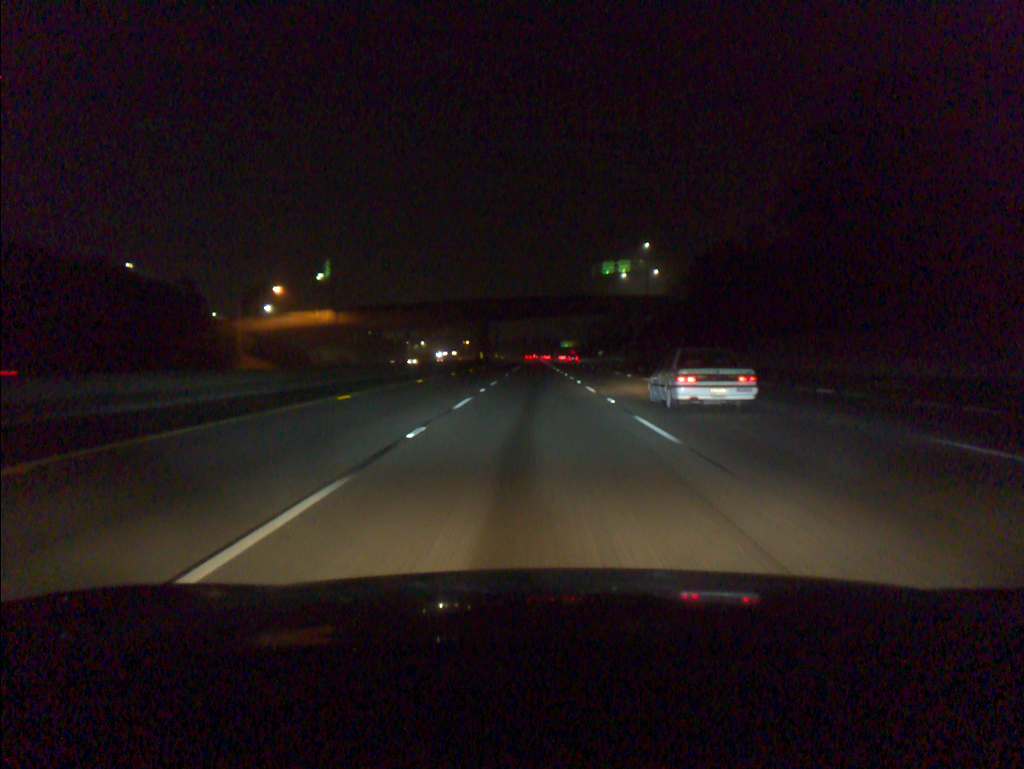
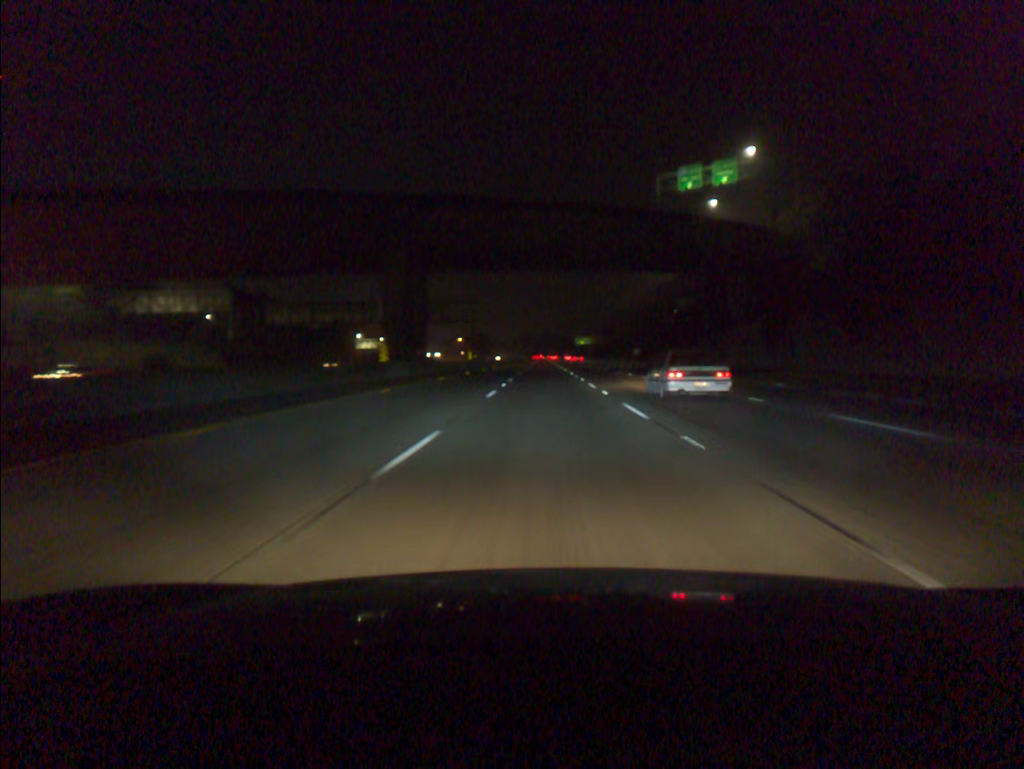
(-0.3, +83.4) m; 0°
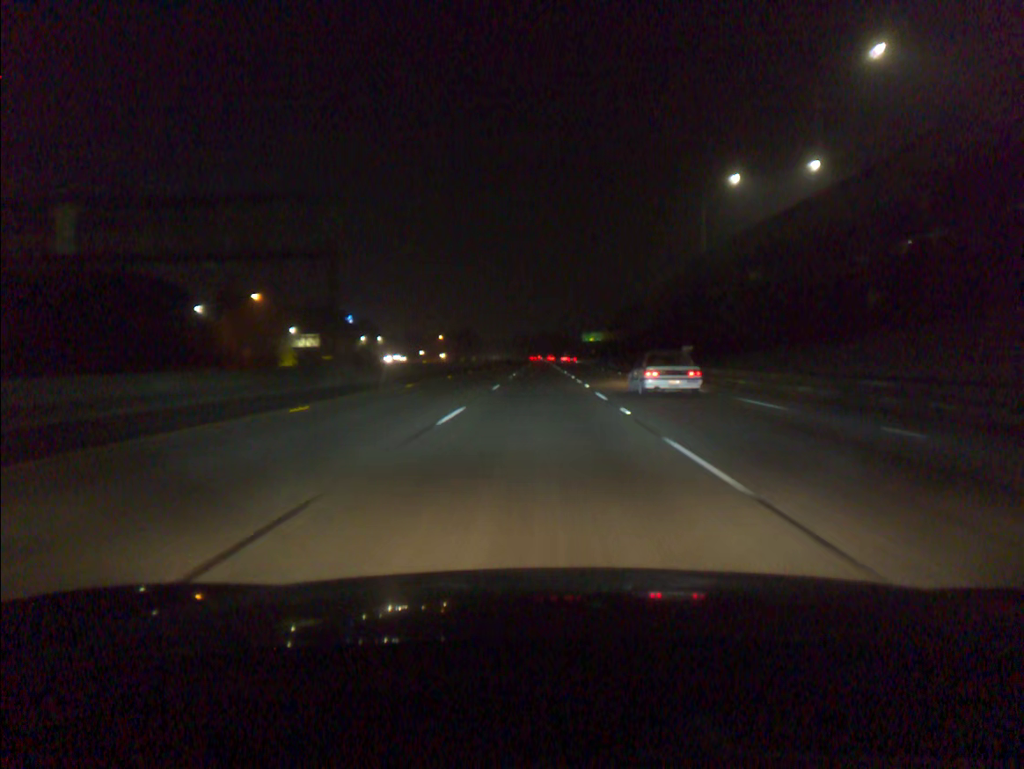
(+0.4, +67.1) m; 0°
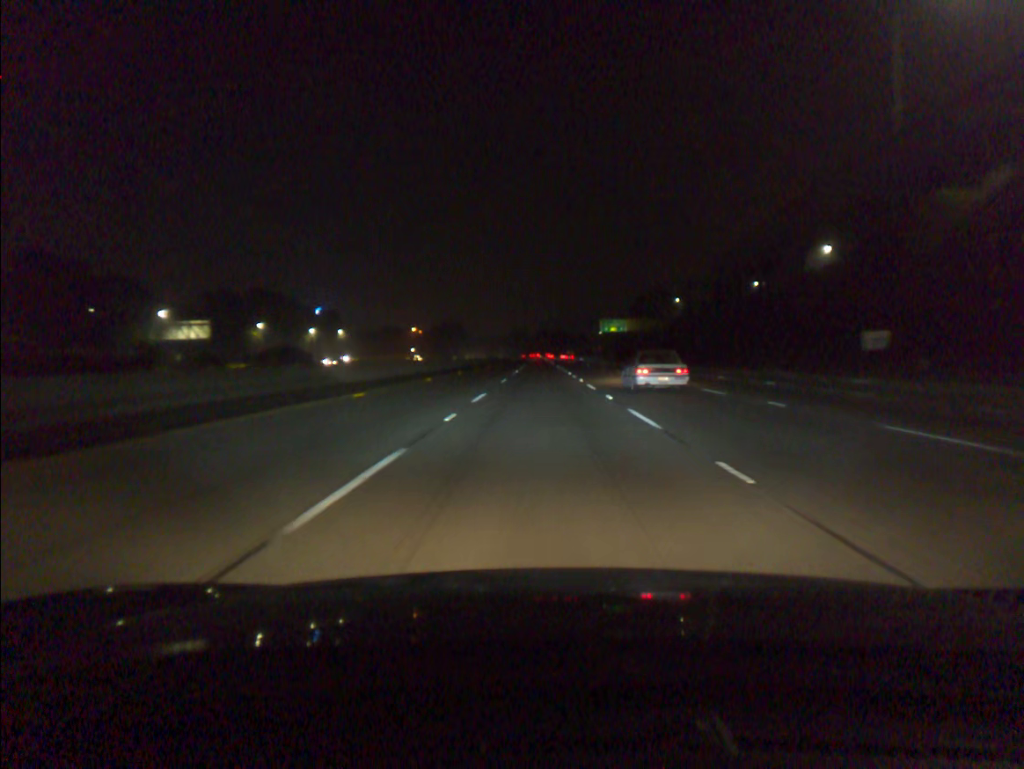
(-0.1, +67.2) m; 0°
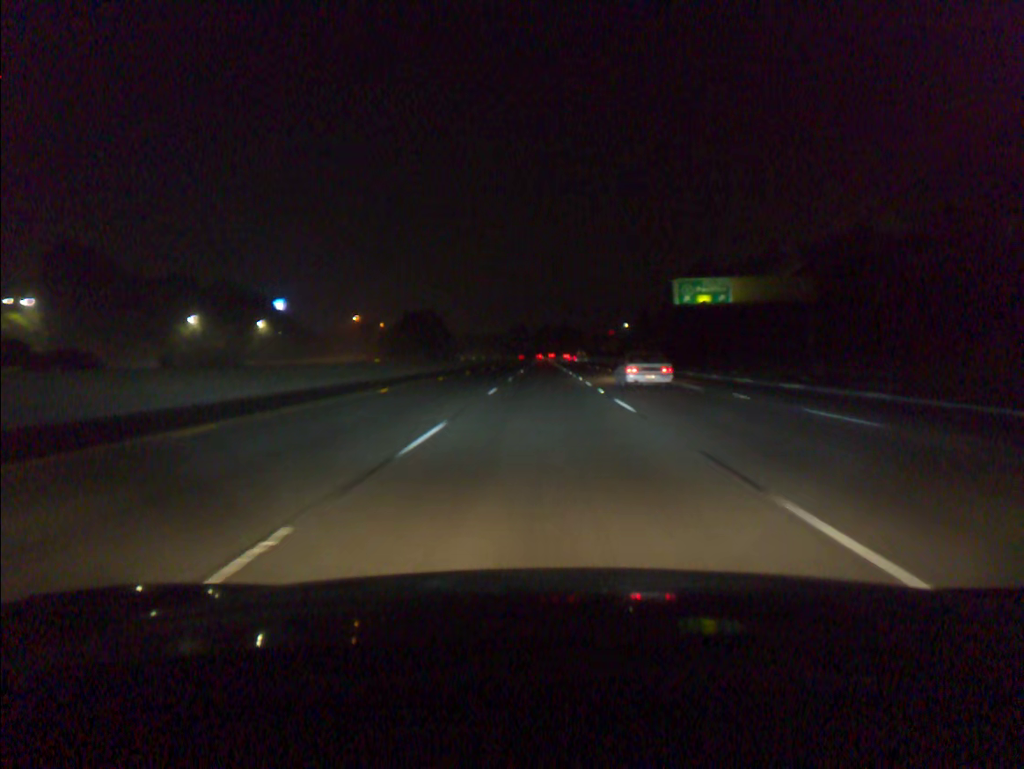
(-0.1, +83.9) m; 0°
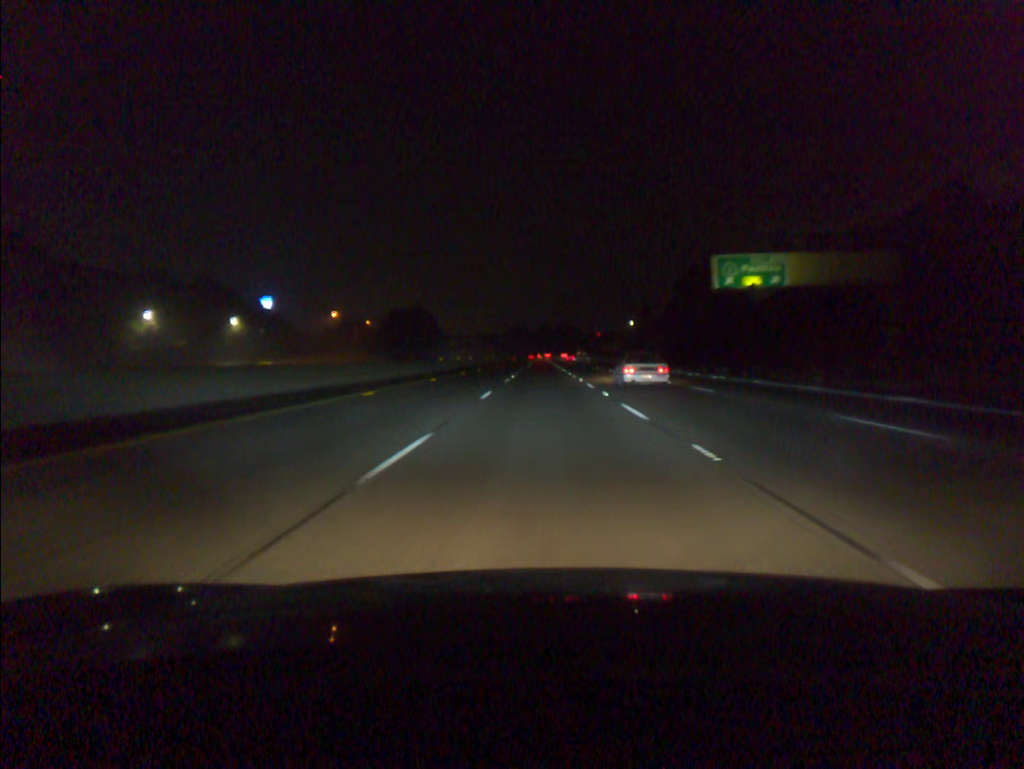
(0.0, +16.8) m; 0°
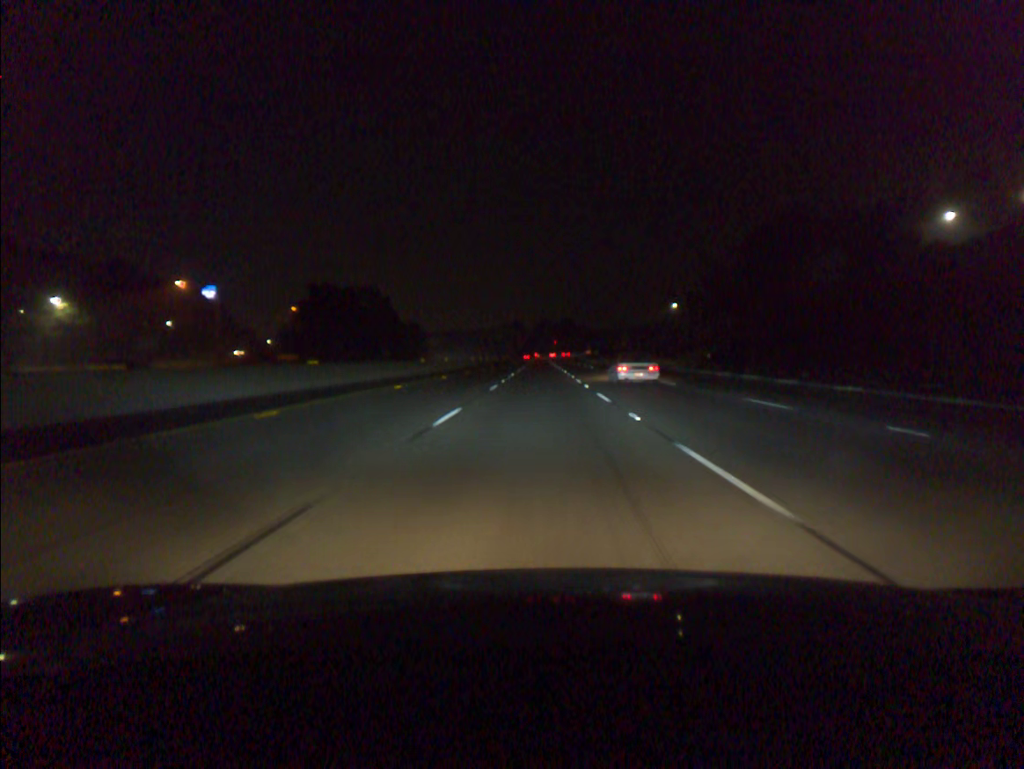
(+0.2, +67.1) m; 0°
